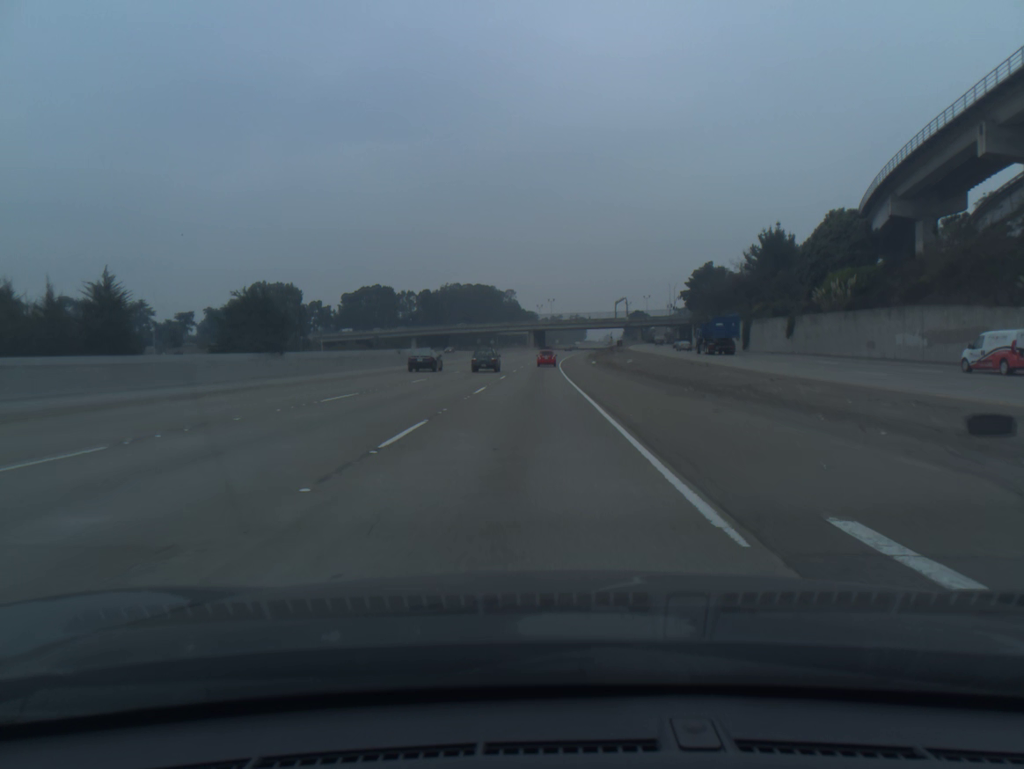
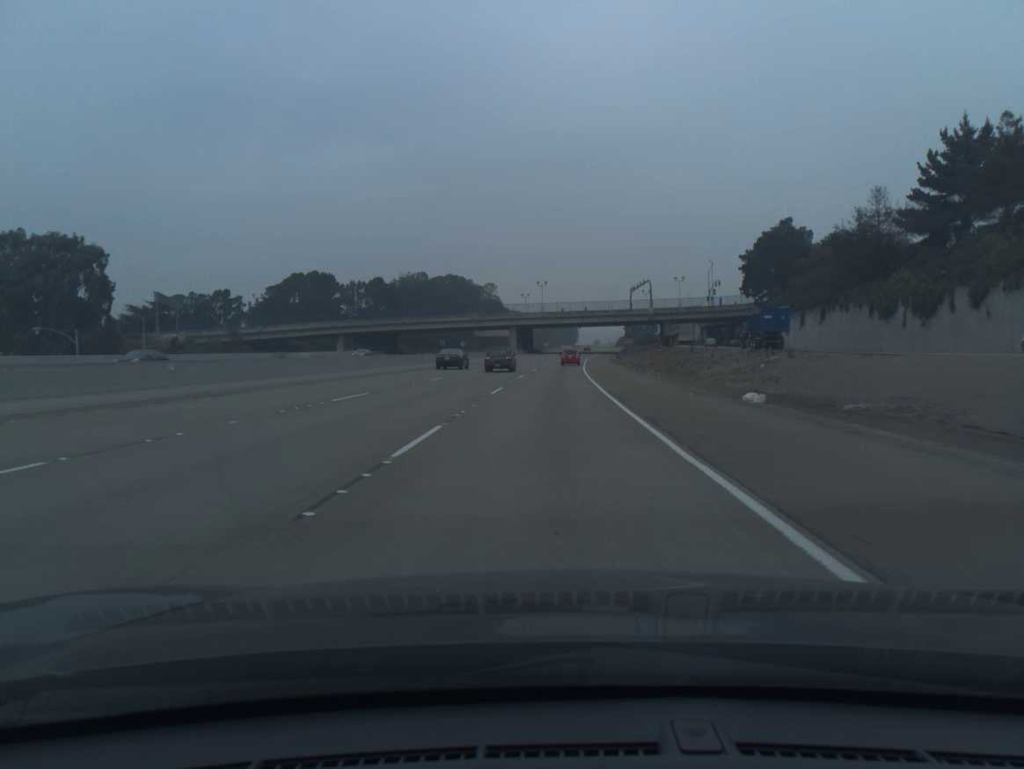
(0.0, +73.9) m; +1°
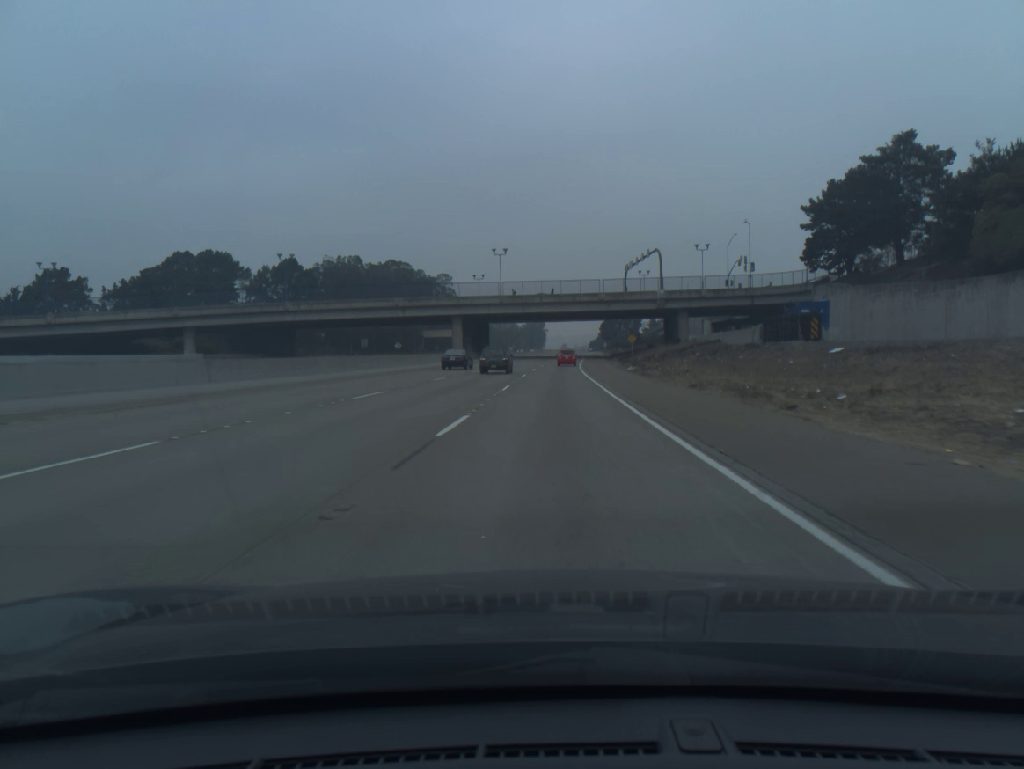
(+1.2, +55.4) m; +2°
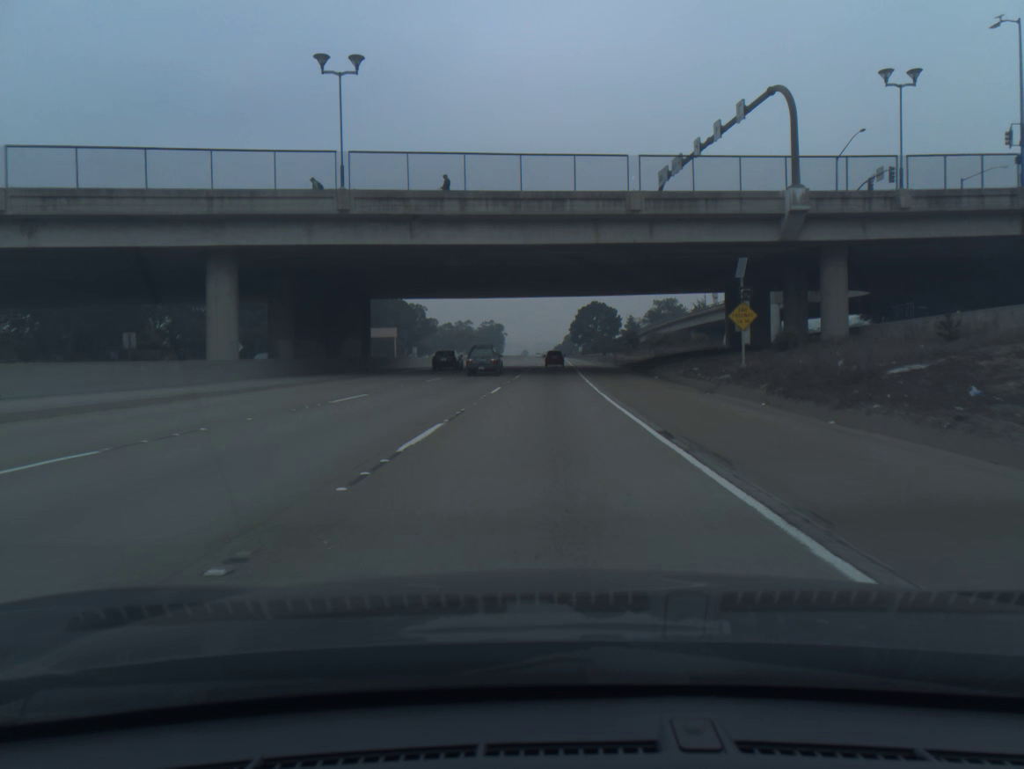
(+1.9, +73.8) m; +3°
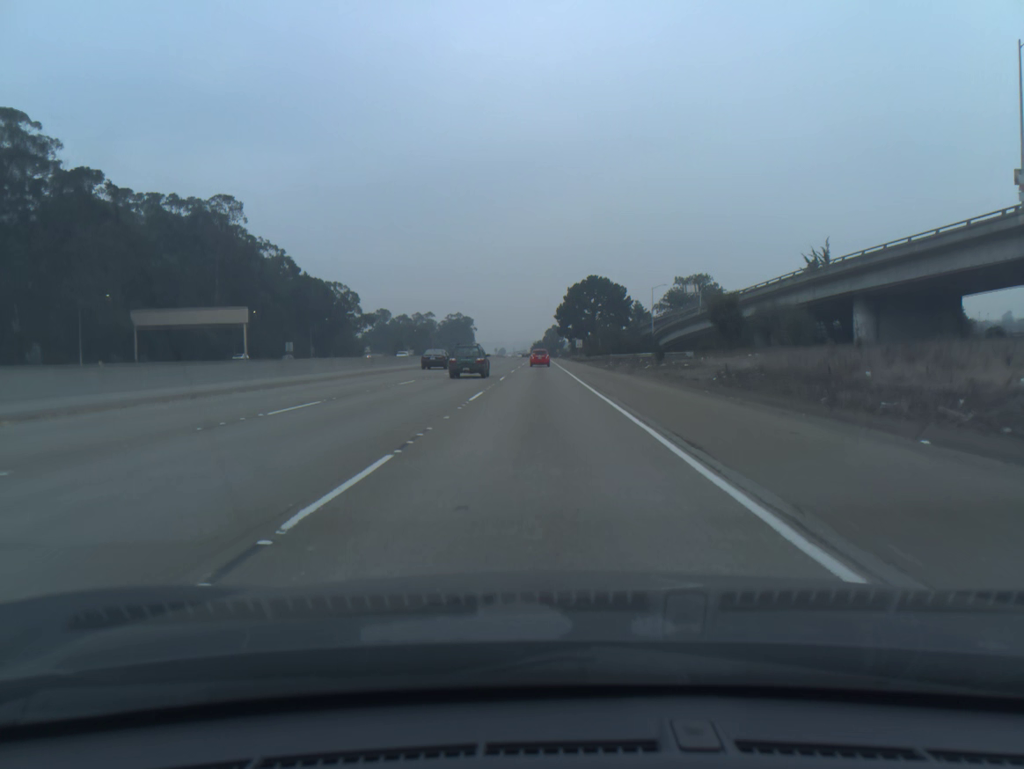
(+1.7, +92.1) m; +1°
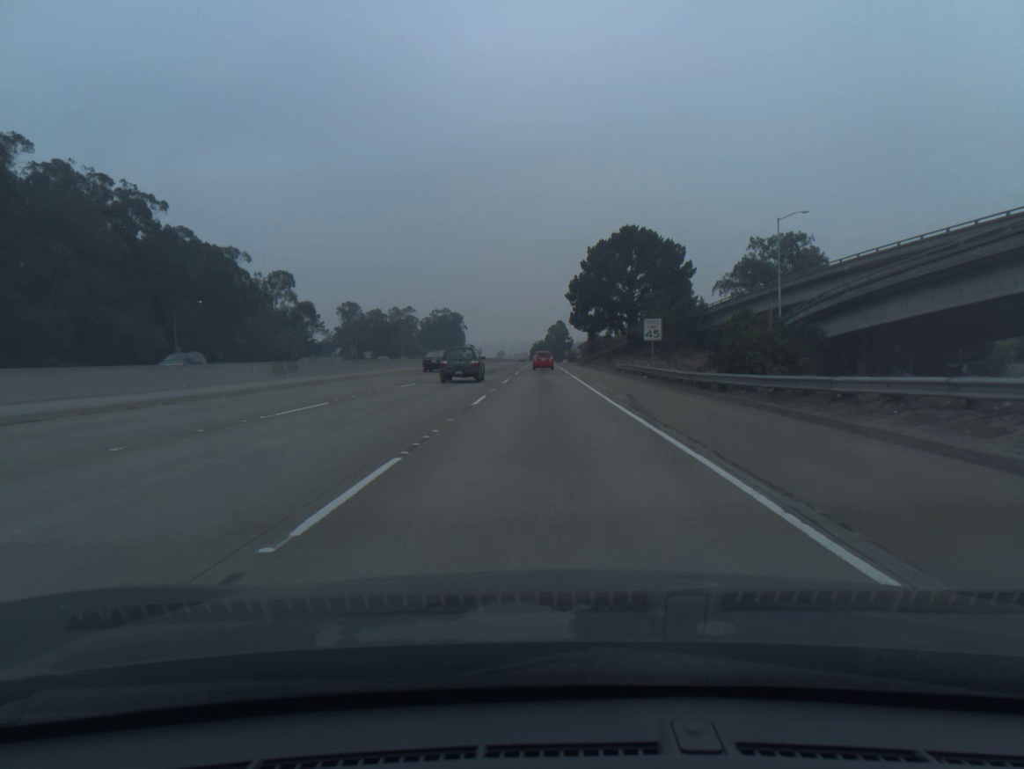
(-0.2, +73.1) m; 0°
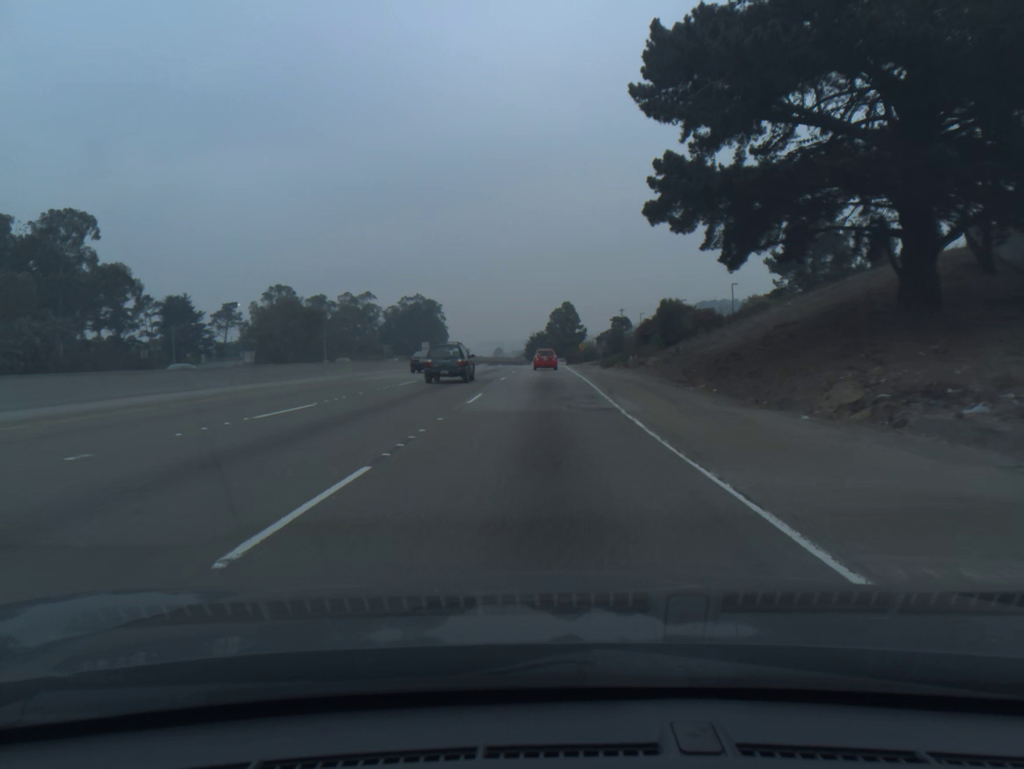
(+0.2, +88.5) m; 0°
